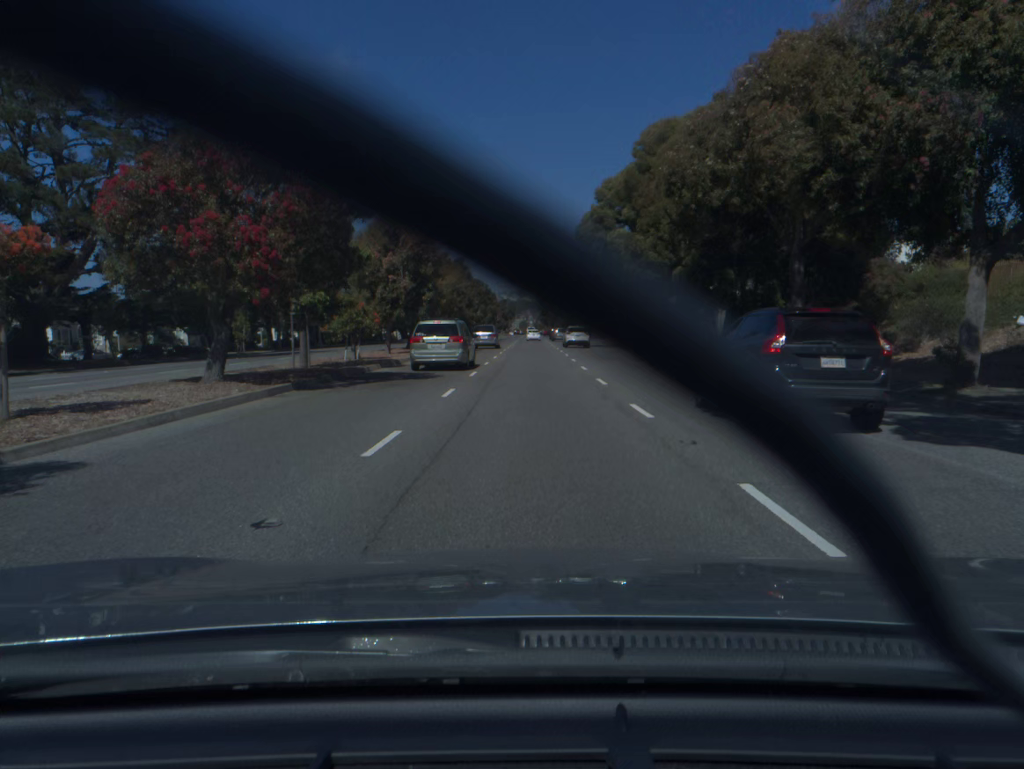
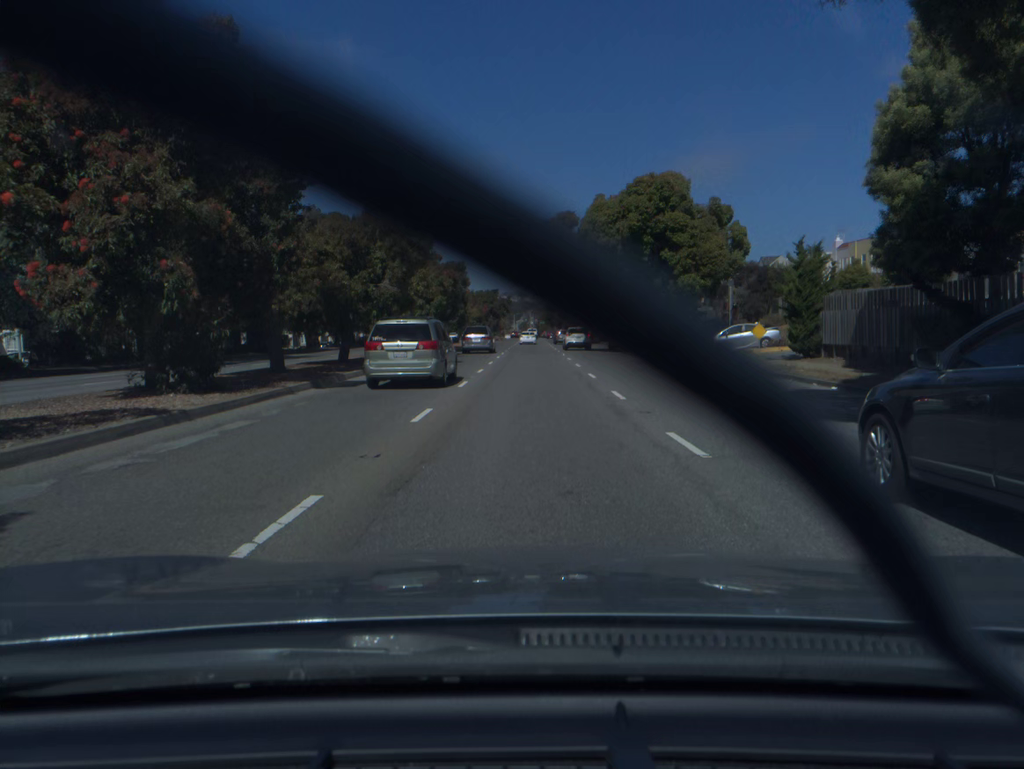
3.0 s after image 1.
(0.0, +55.2) m; 0°
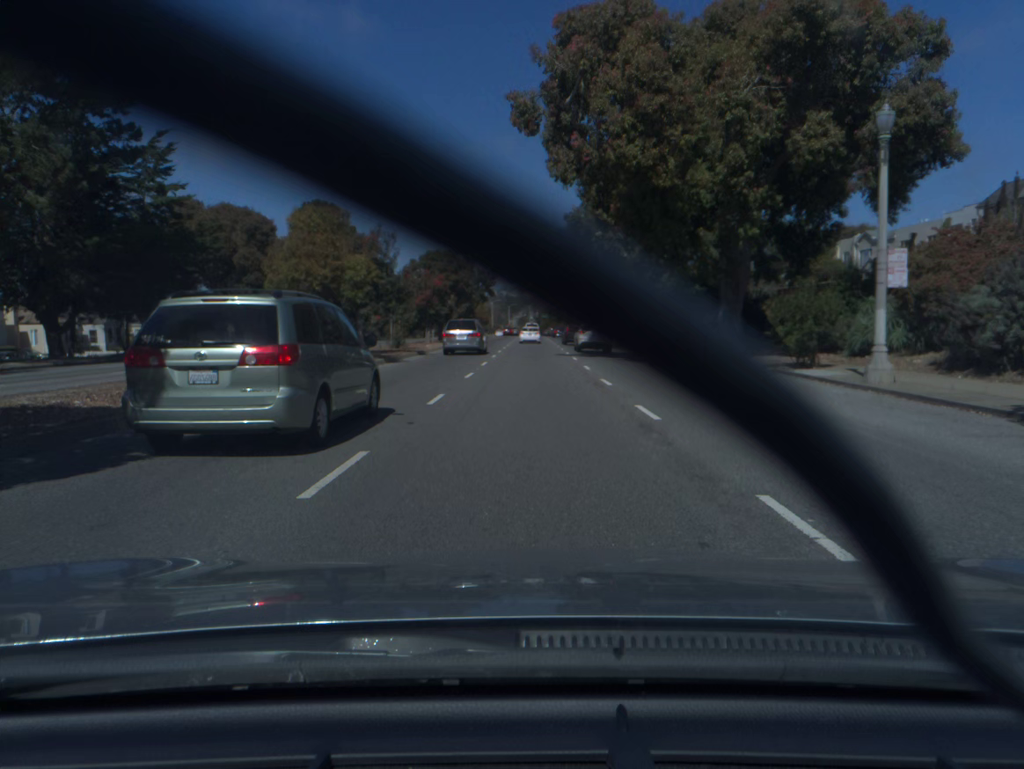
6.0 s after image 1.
(0.0, +56.0) m; 0°
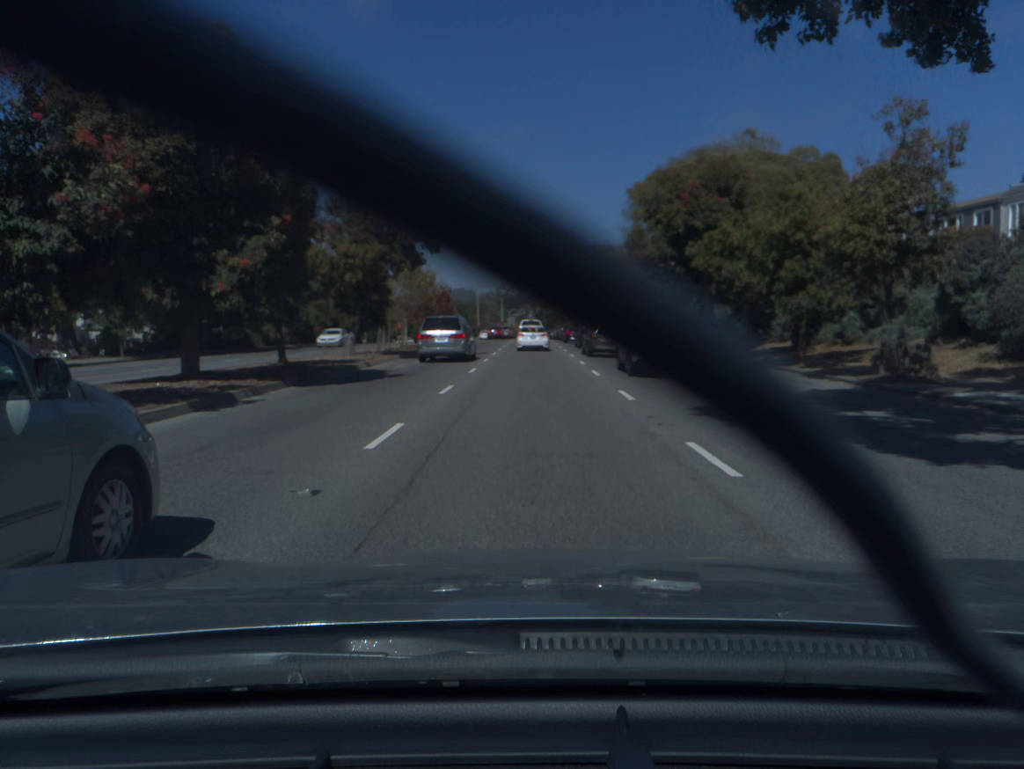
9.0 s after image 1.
(0.0, +49.0) m; 0°
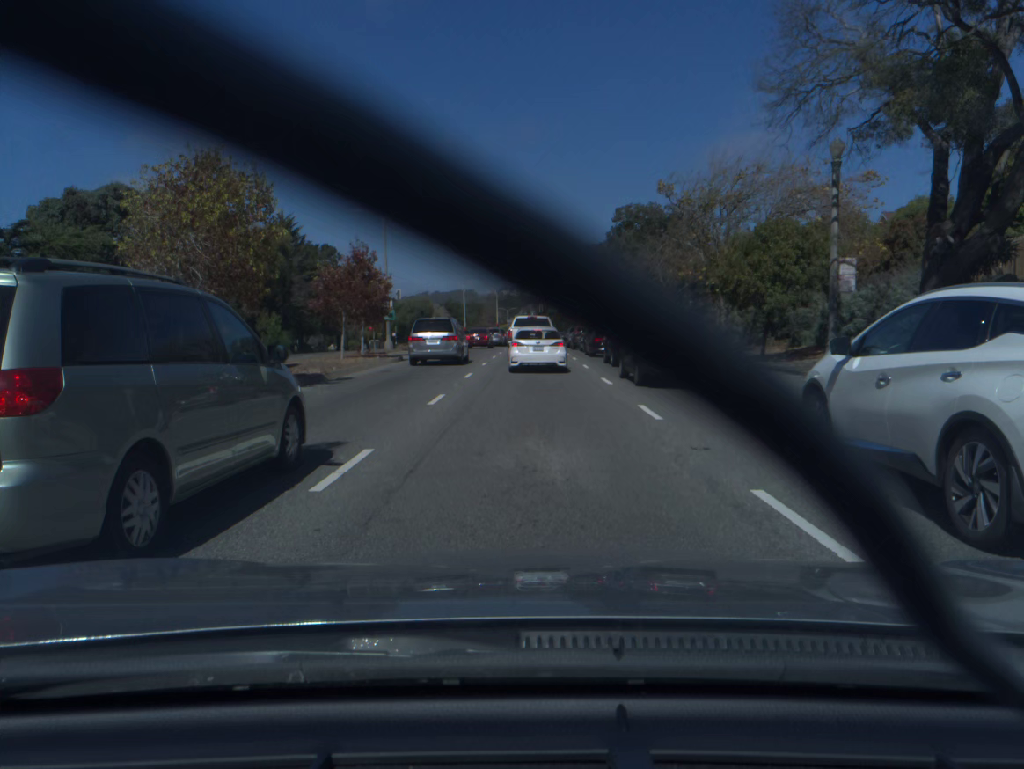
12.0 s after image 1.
(-0.1, +31.8) m; 0°
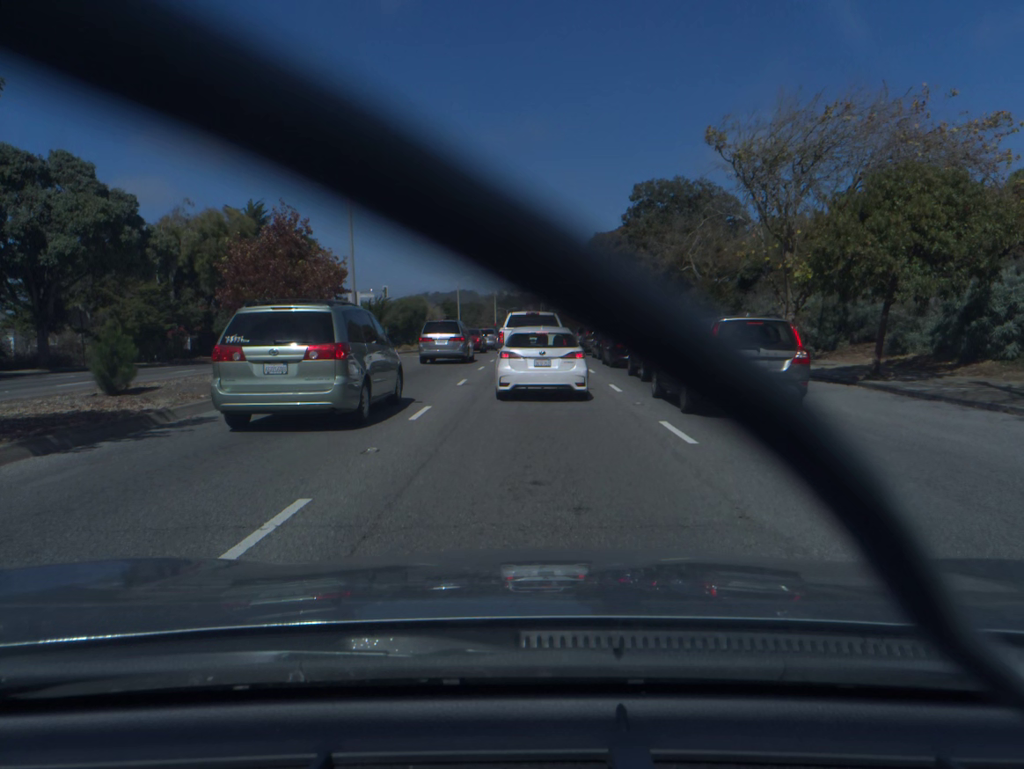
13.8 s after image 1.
(0.0, +9.9) m; 0°
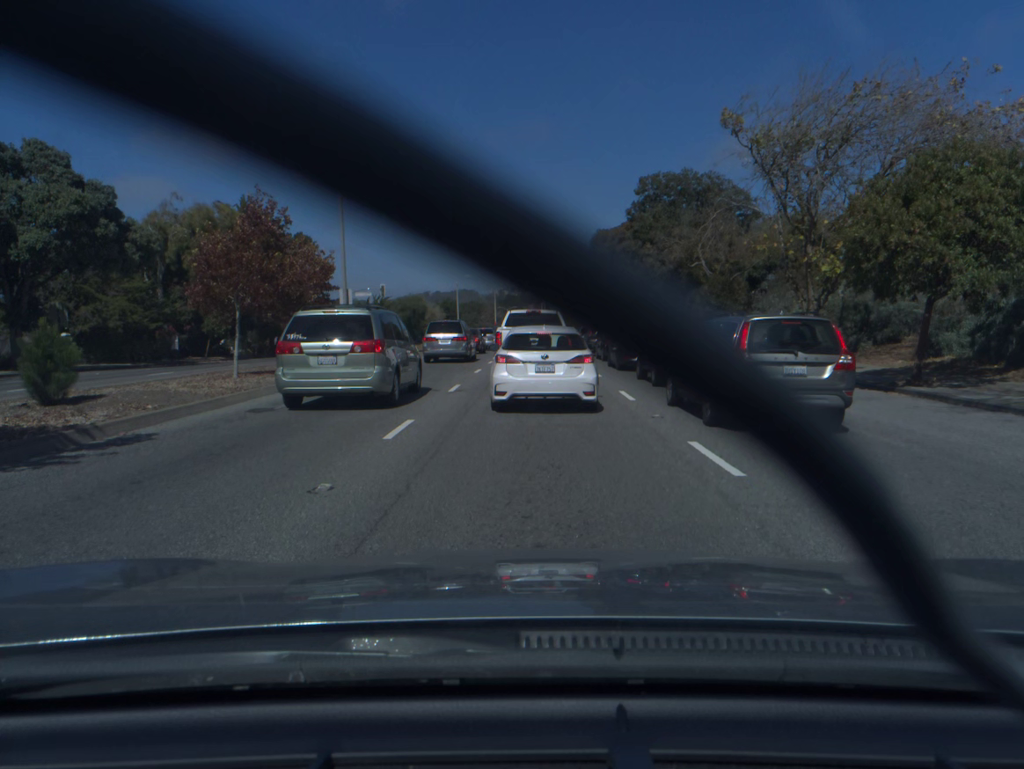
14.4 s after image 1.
(0.0, +2.1) m; 0°
